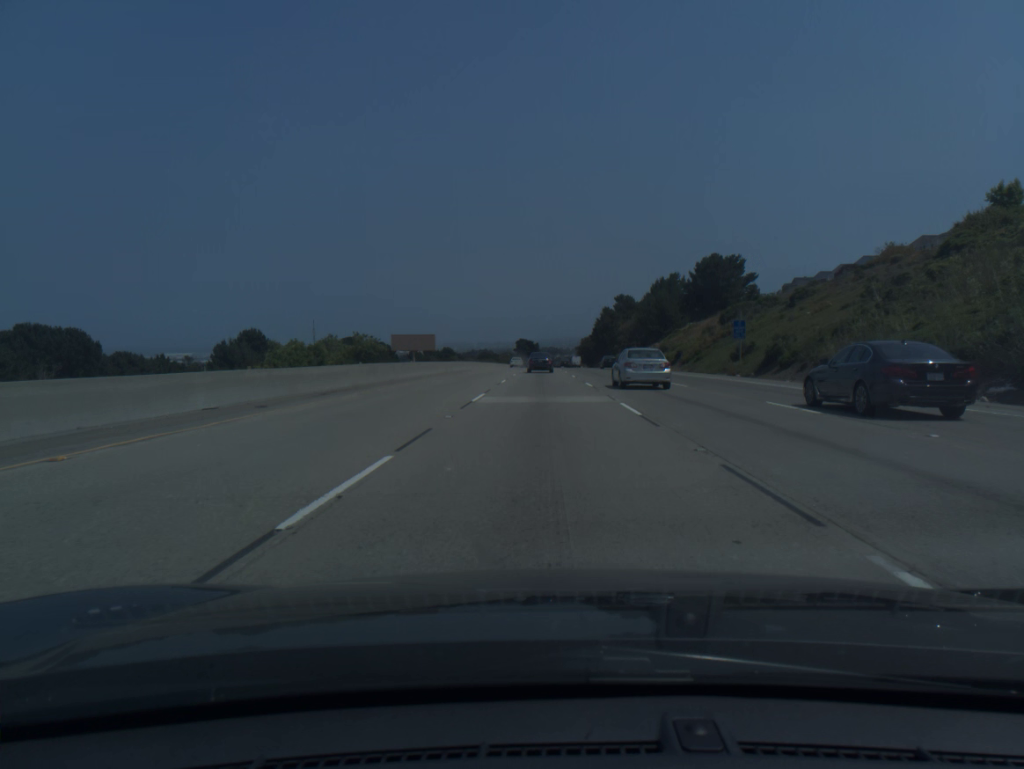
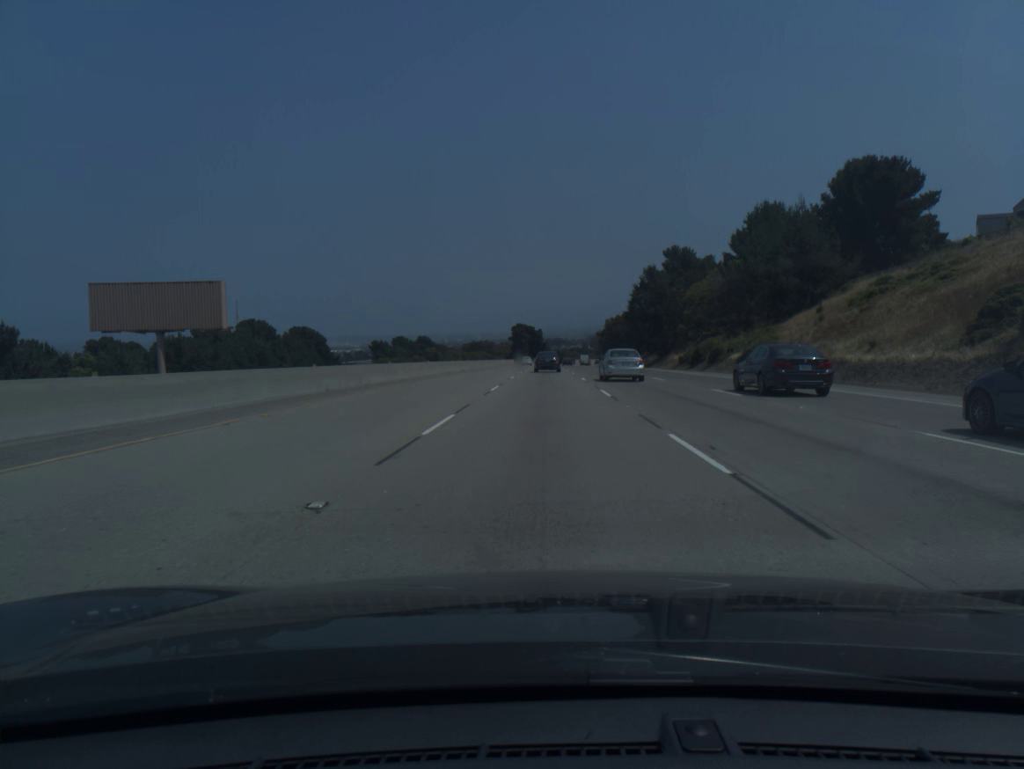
(+0.2, +81.3) m; 0°
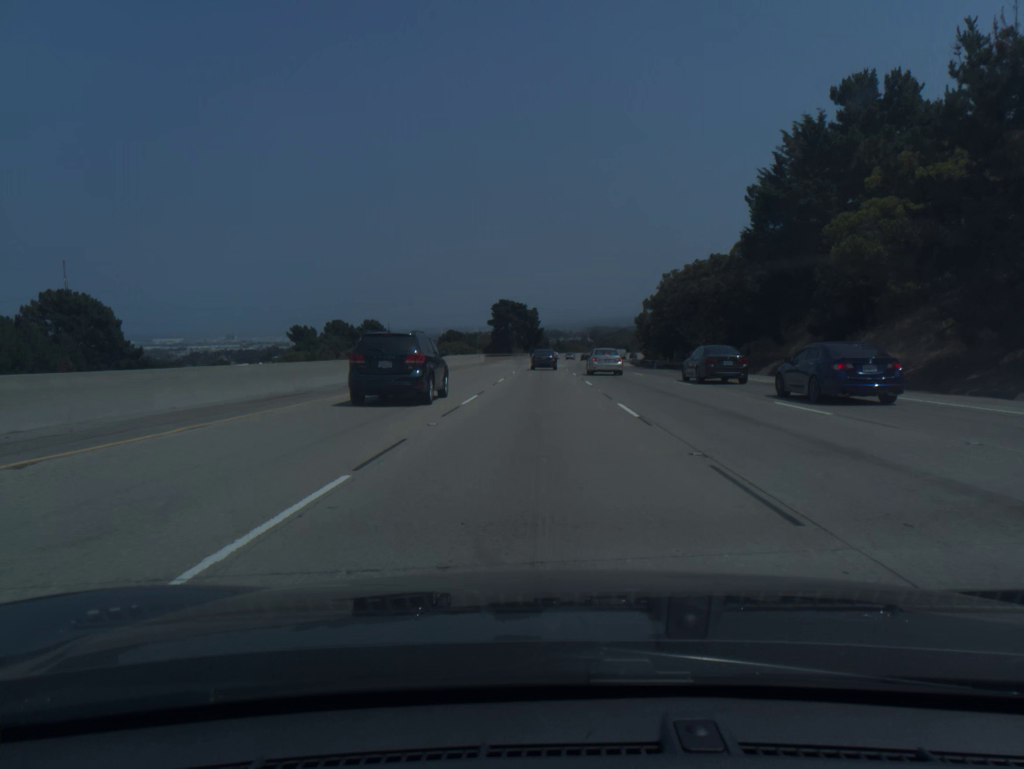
(+0.2, +80.8) m; 0°
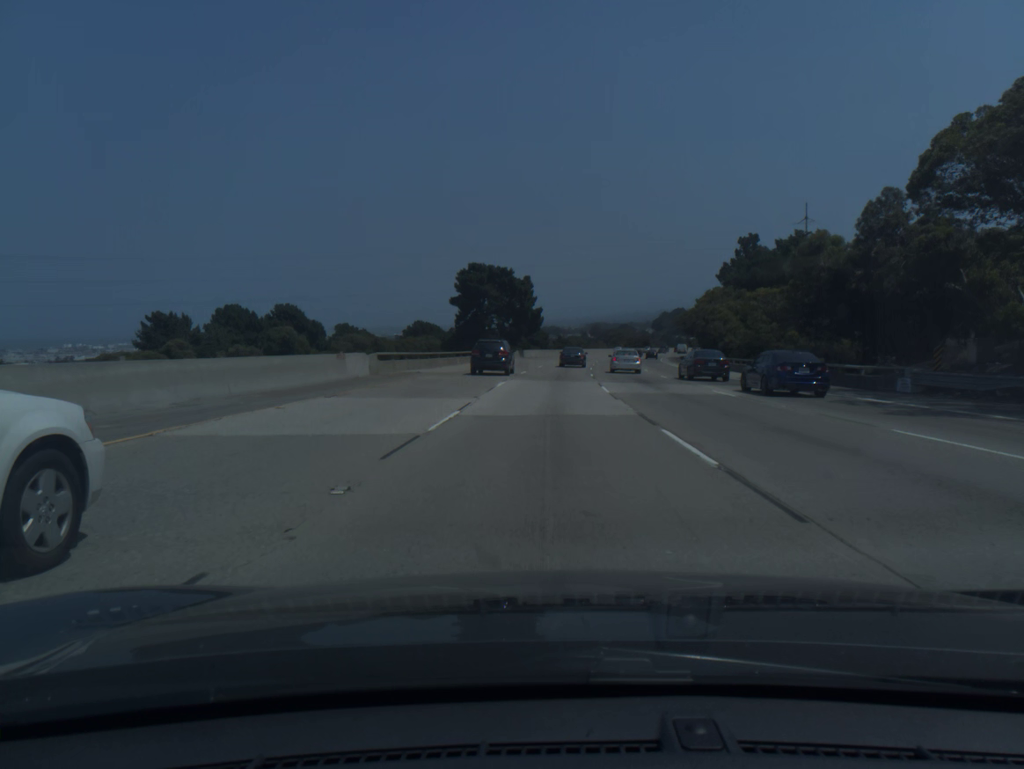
(-0.1, +64.8) m; 0°
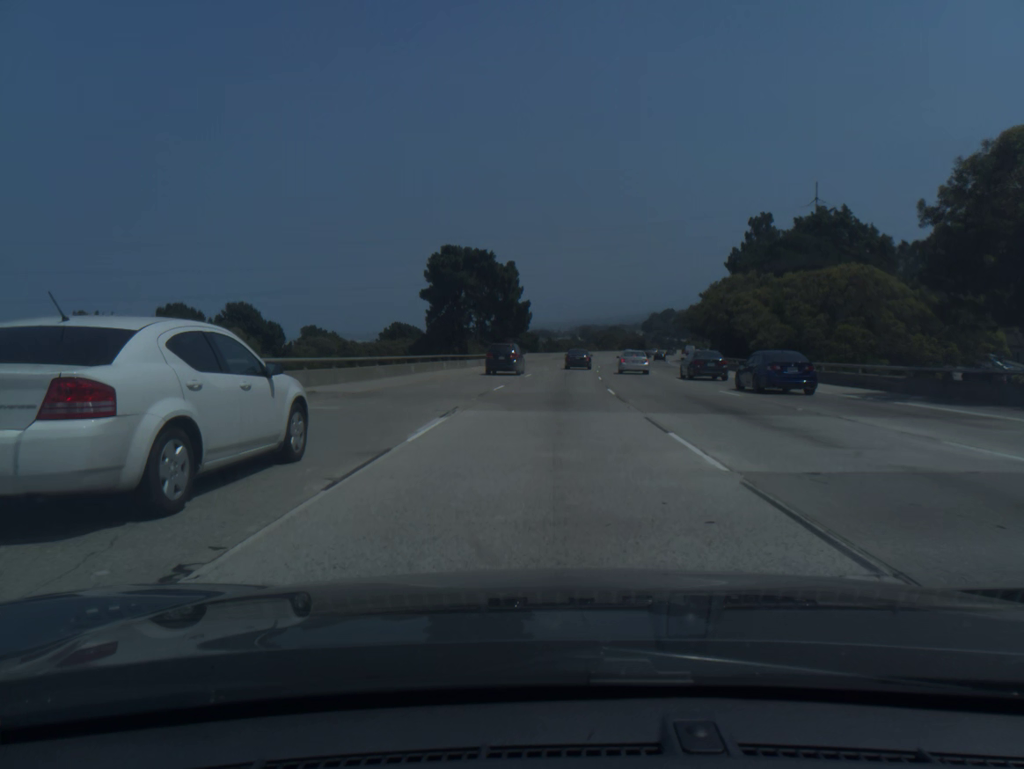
(+0.1, +16.2) m; +1°
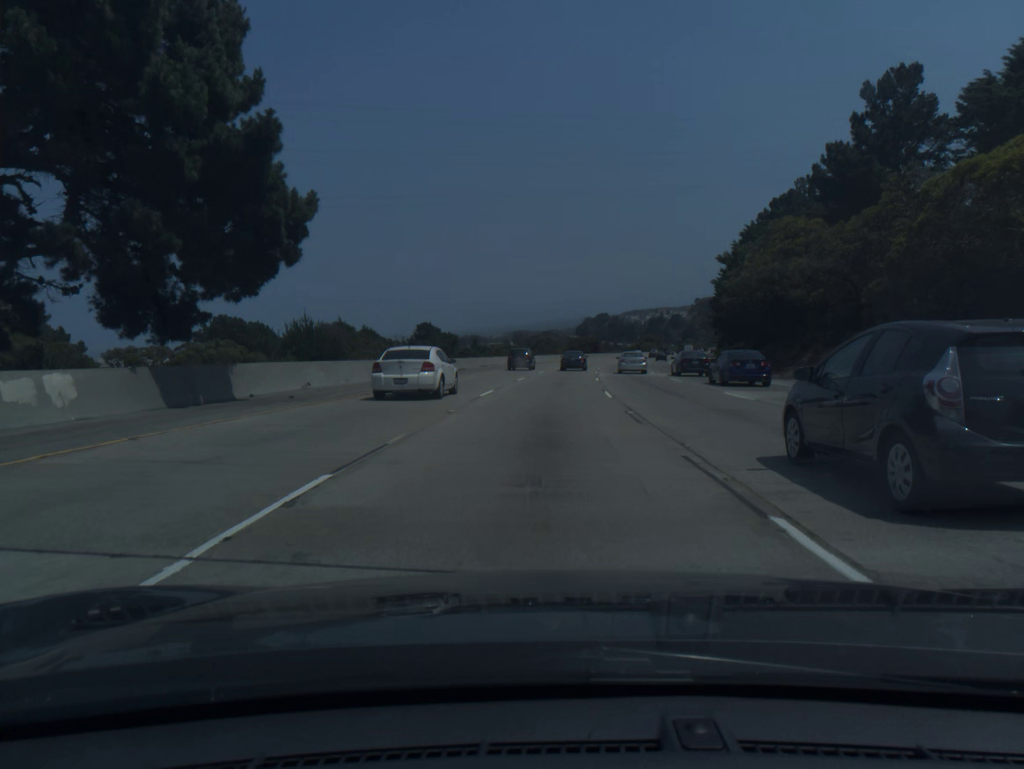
(+2.8, +64.9) m; +5°
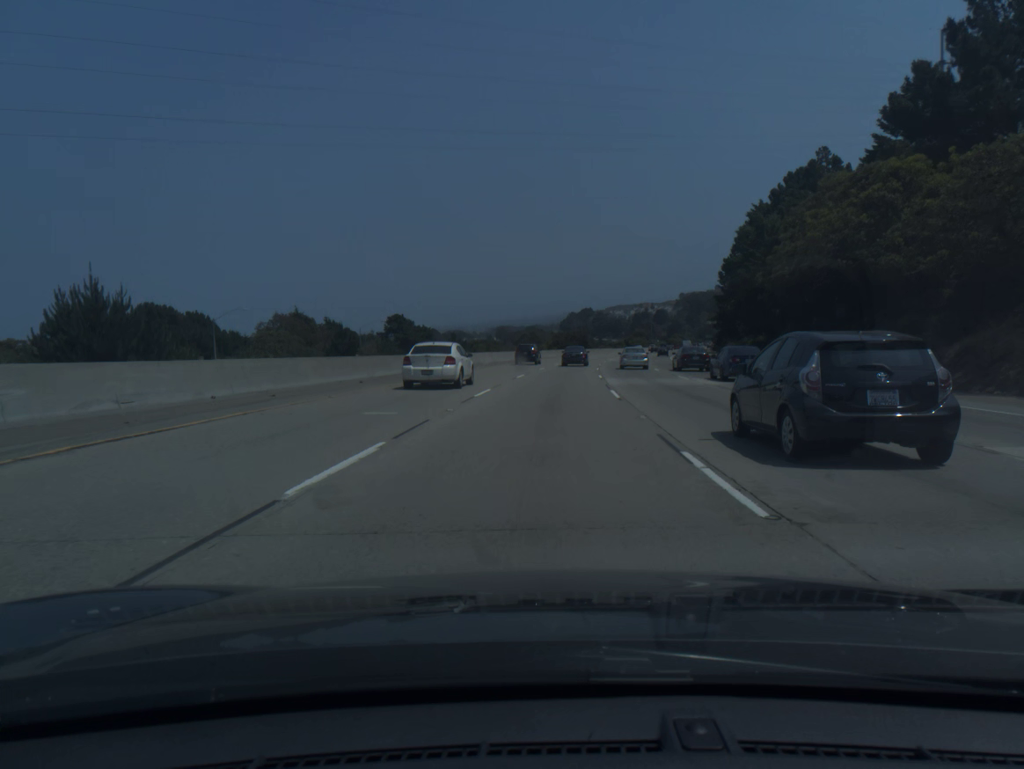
(+0.1, +16.4) m; +1°
